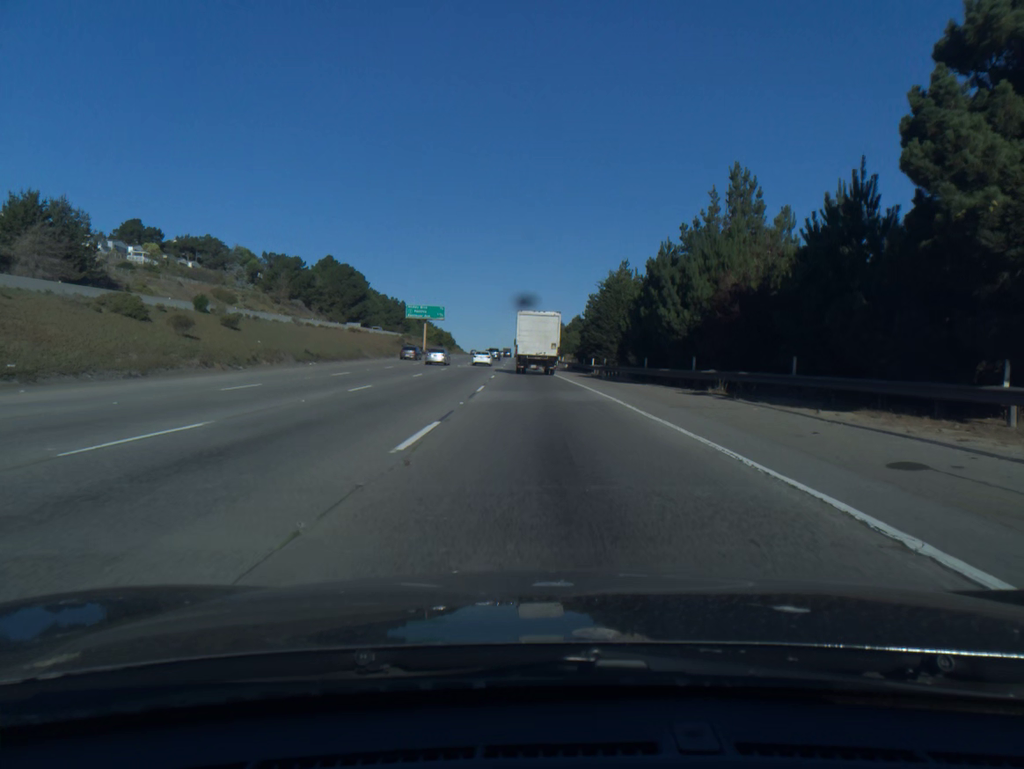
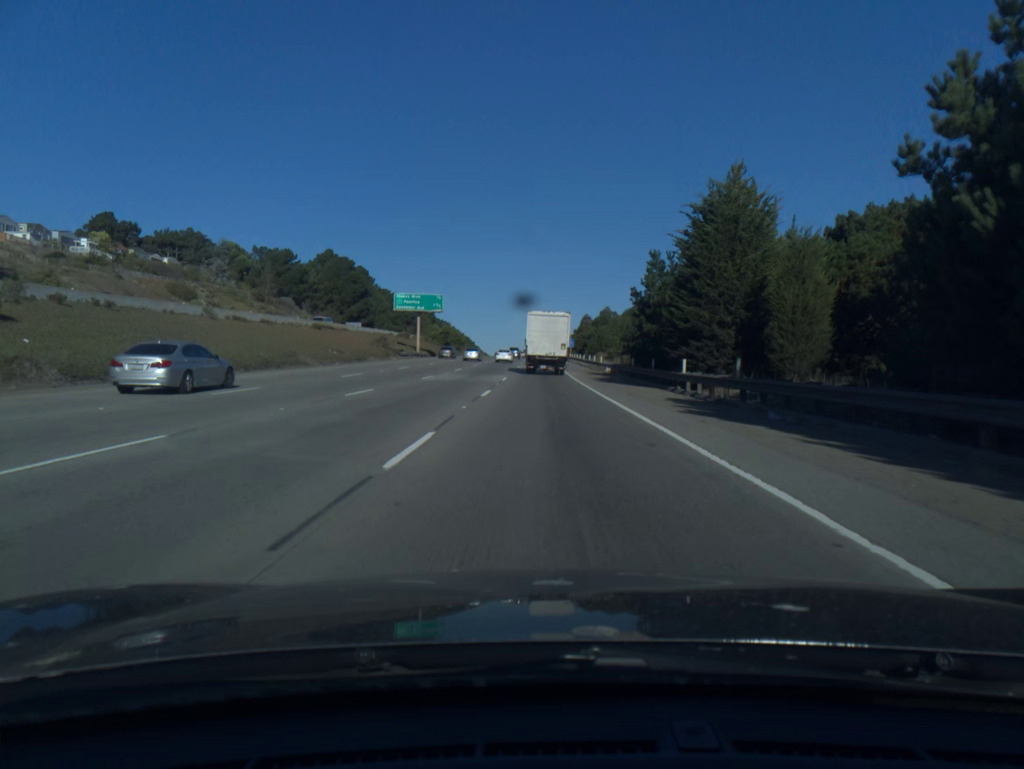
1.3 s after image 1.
(-0.5, +30.3) m; -2°
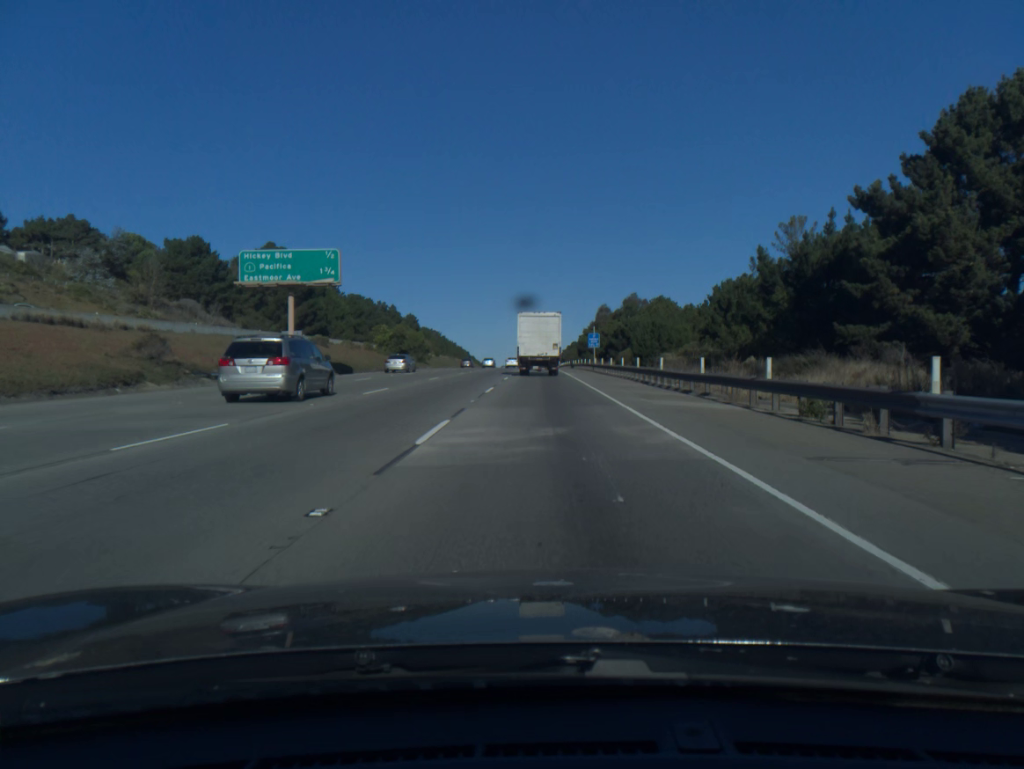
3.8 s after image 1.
(-0.2, +55.8) m; 0°
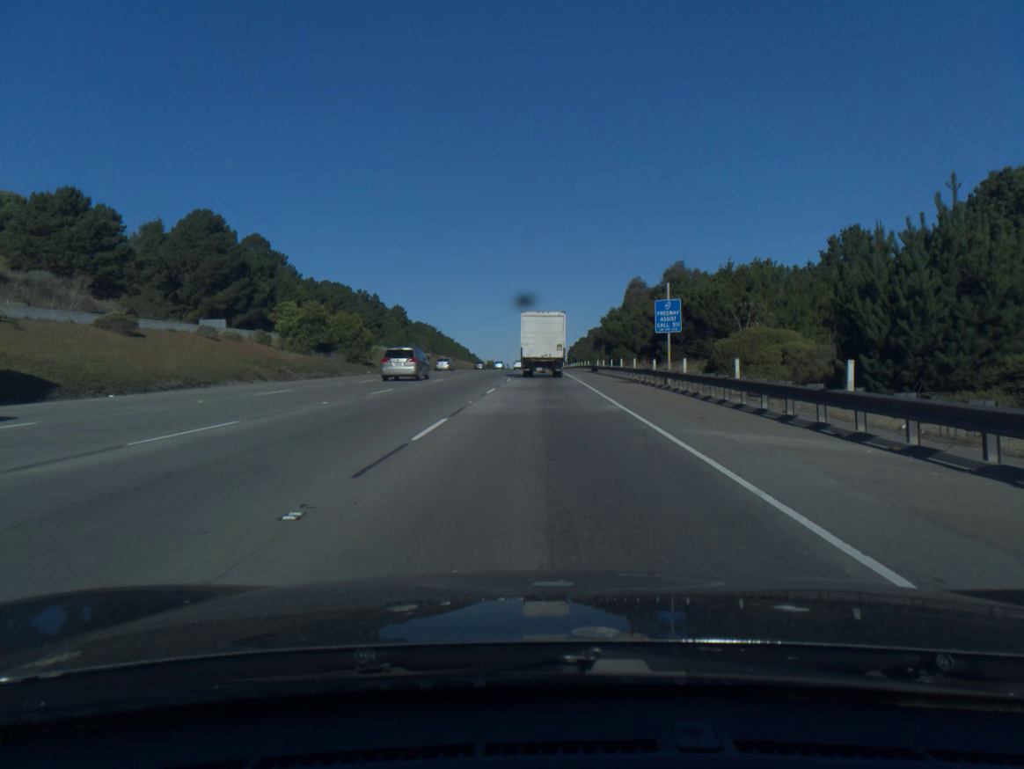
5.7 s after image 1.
(0.0, +43.2) m; 0°
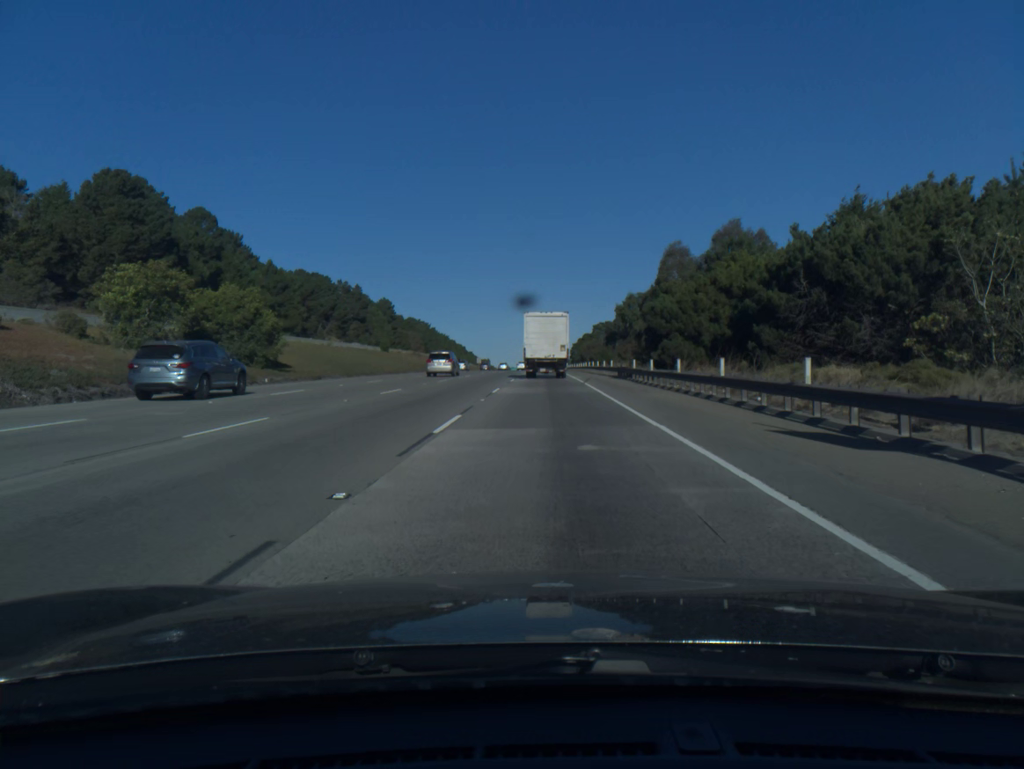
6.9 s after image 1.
(0.0, +28.0) m; 0°
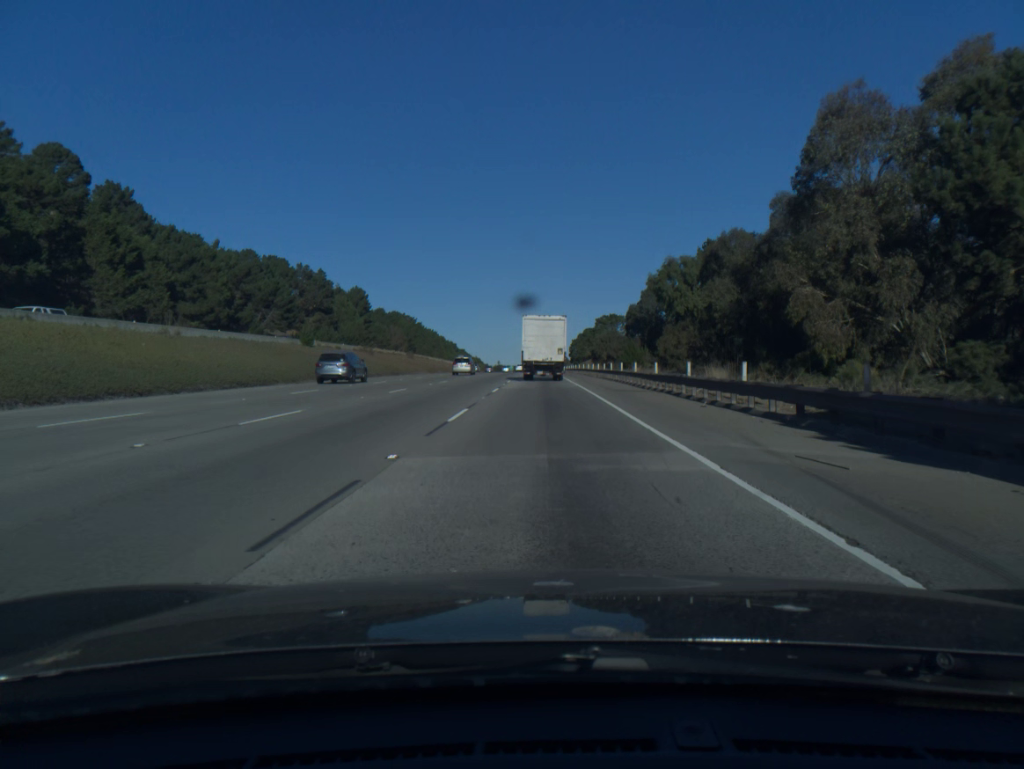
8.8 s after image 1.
(+0.1, +41.0) m; 0°
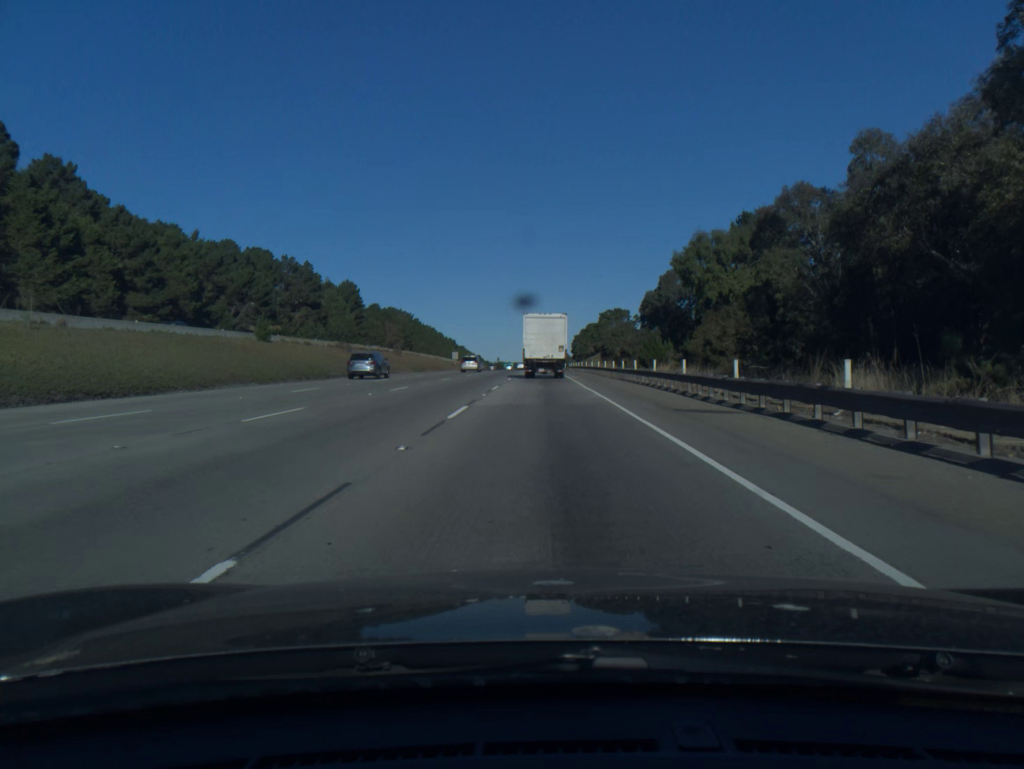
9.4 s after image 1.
(0.0, +14.4) m; 0°
